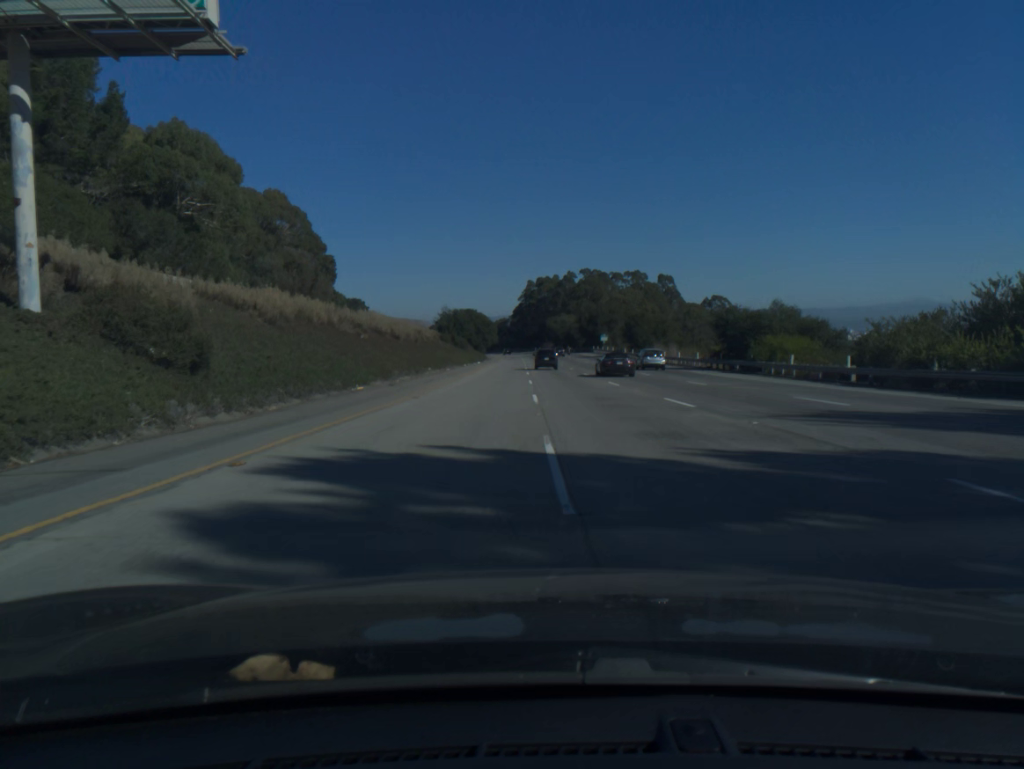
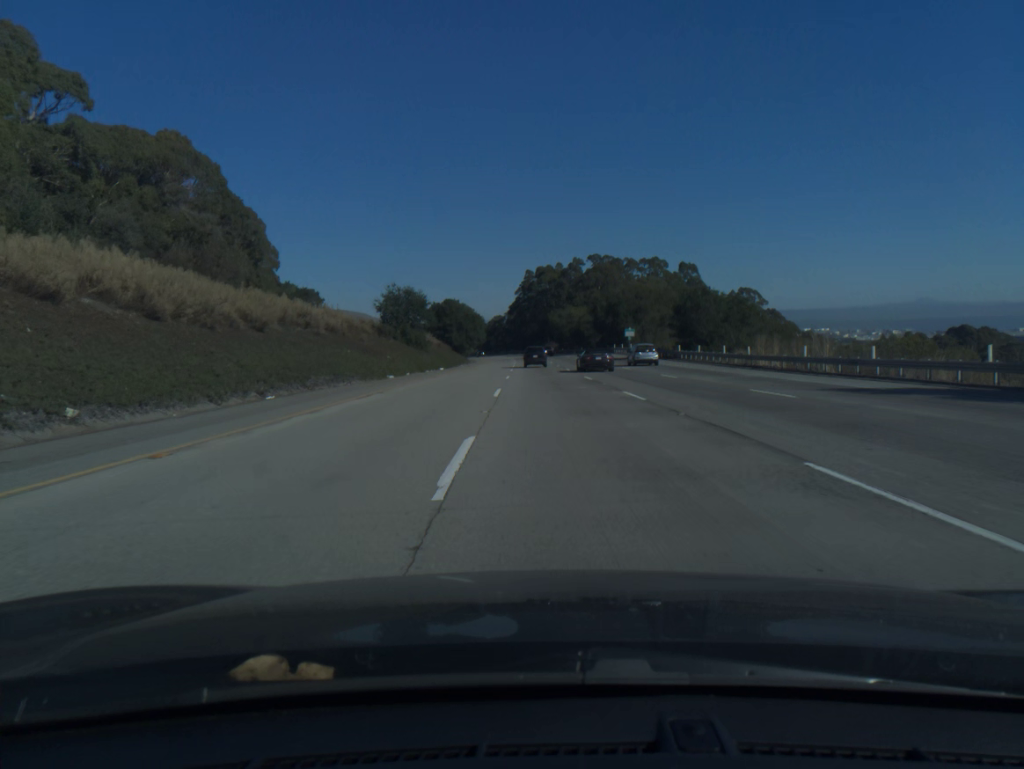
(+0.1, +43.1) m; 0°
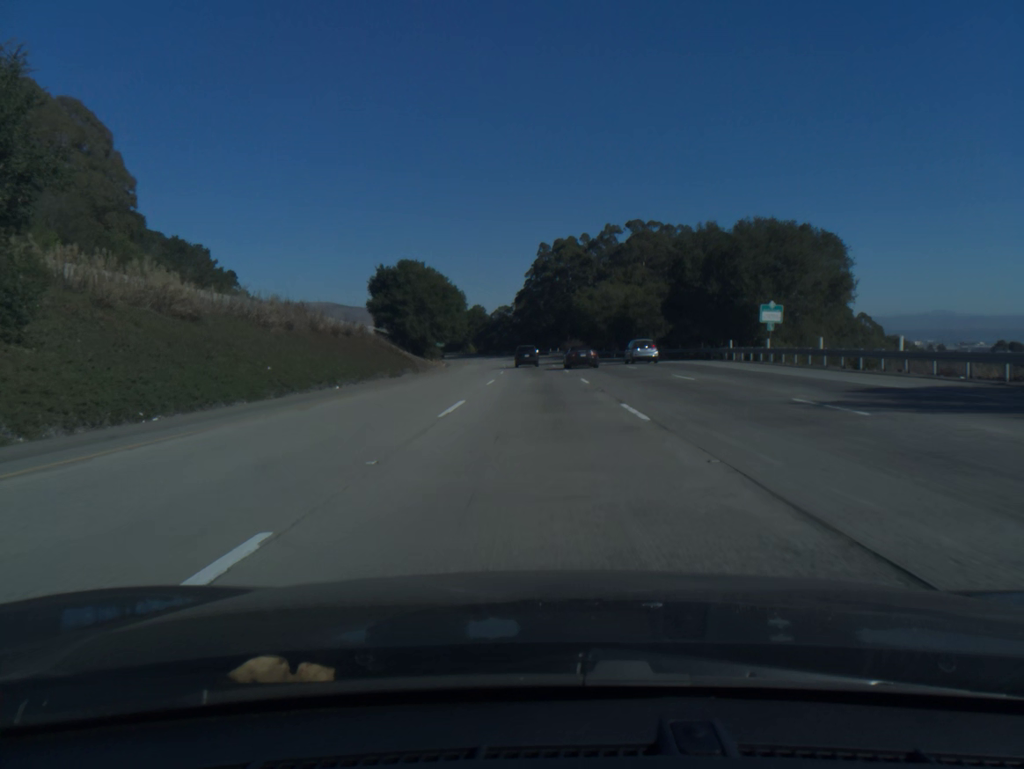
(-0.5, +64.3) m; -1°
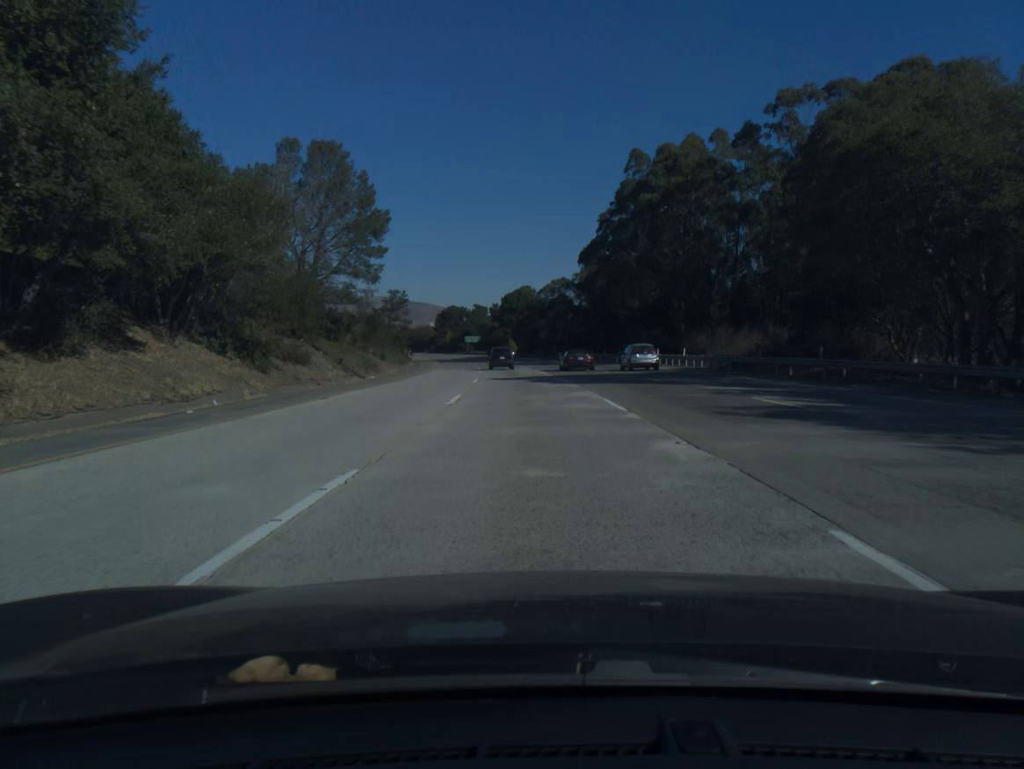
(-2.4, +84.8) m; -4°
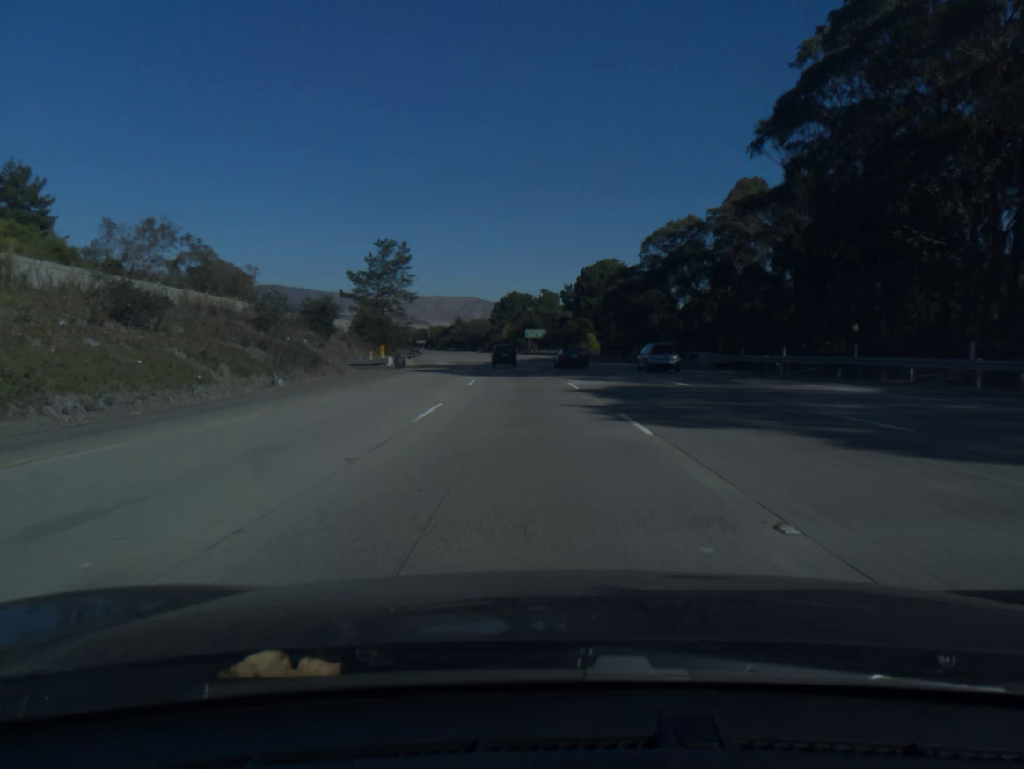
(-2.9, +63.0) m; -5°
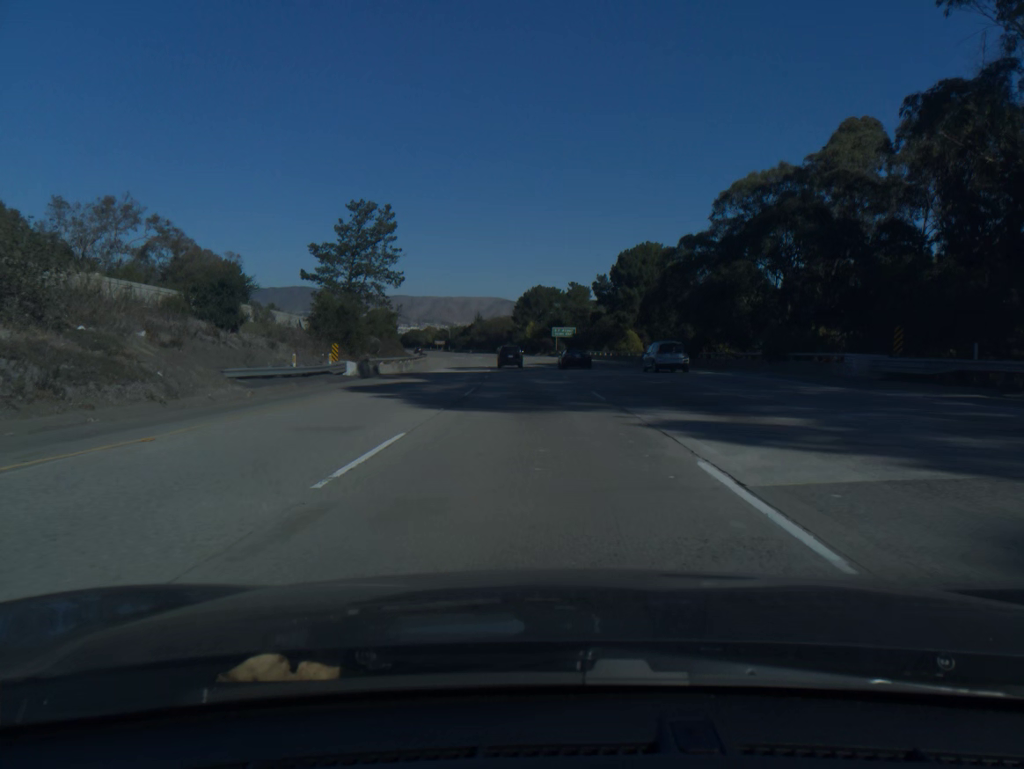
(-0.4, +20.9) m; -2°
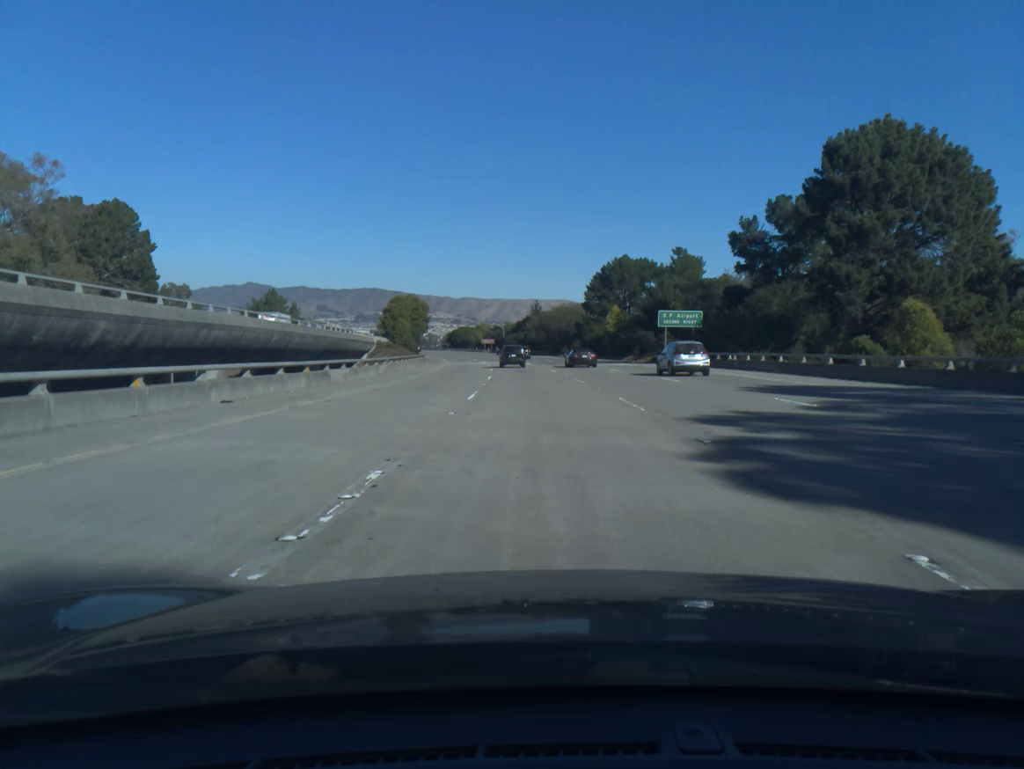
(-2.8, +62.3) m; -5°
